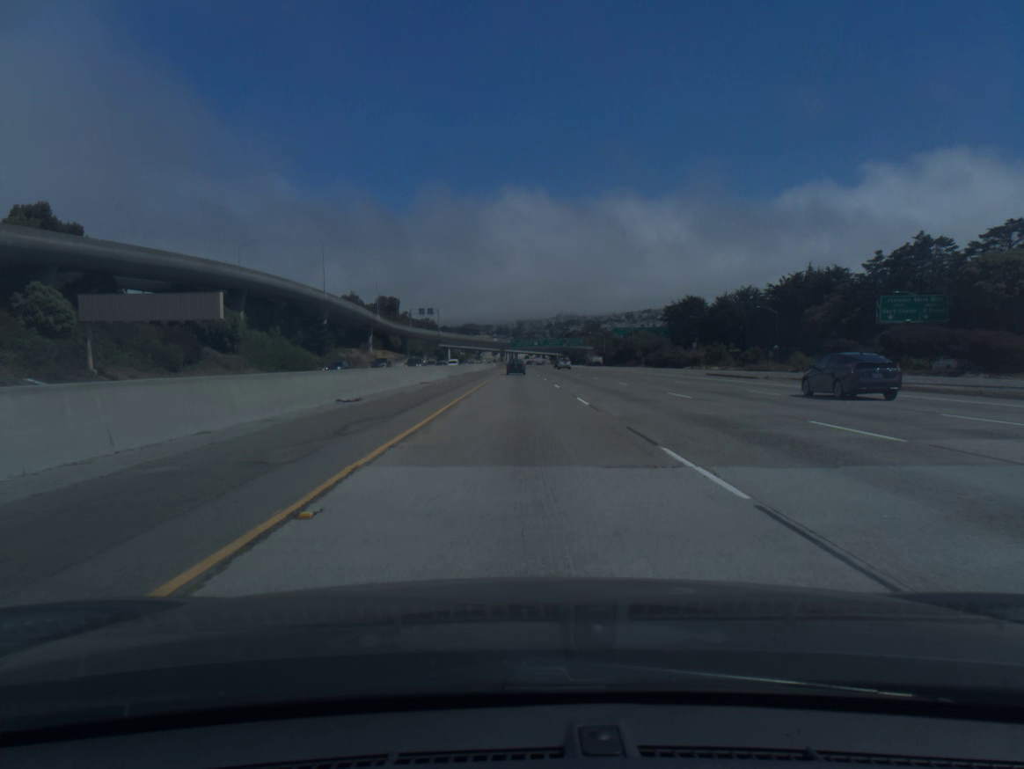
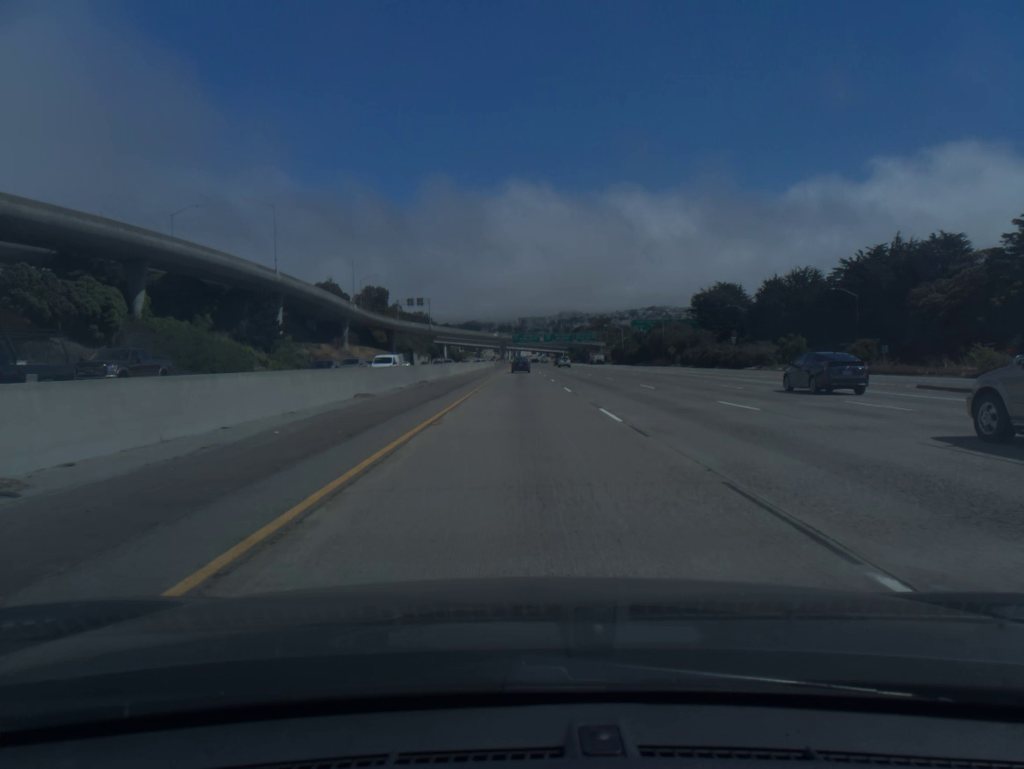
(0.0, +35.5) m; 0°
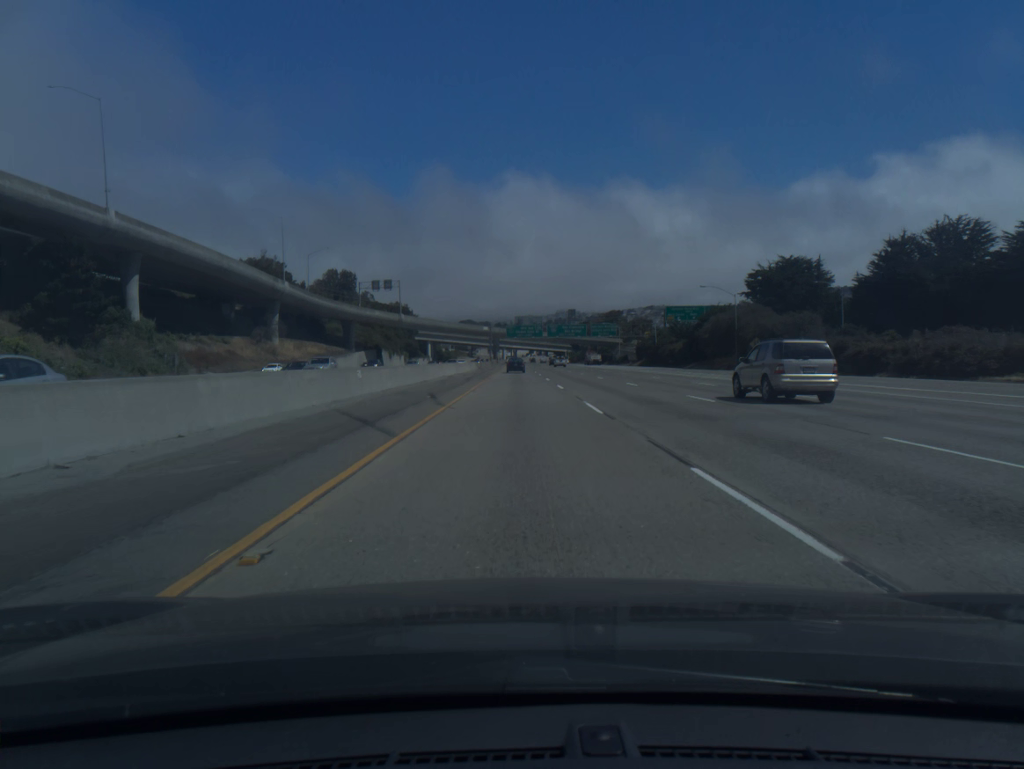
(+0.1, +53.5) m; 0°
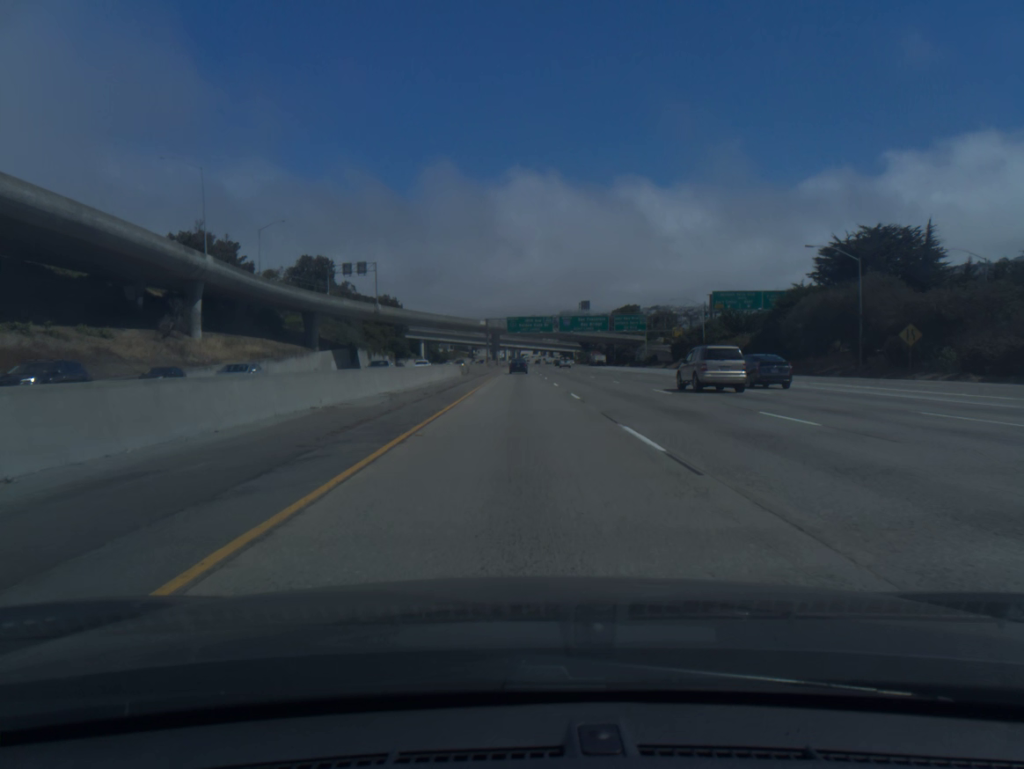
(-0.1, +36.0) m; 0°
